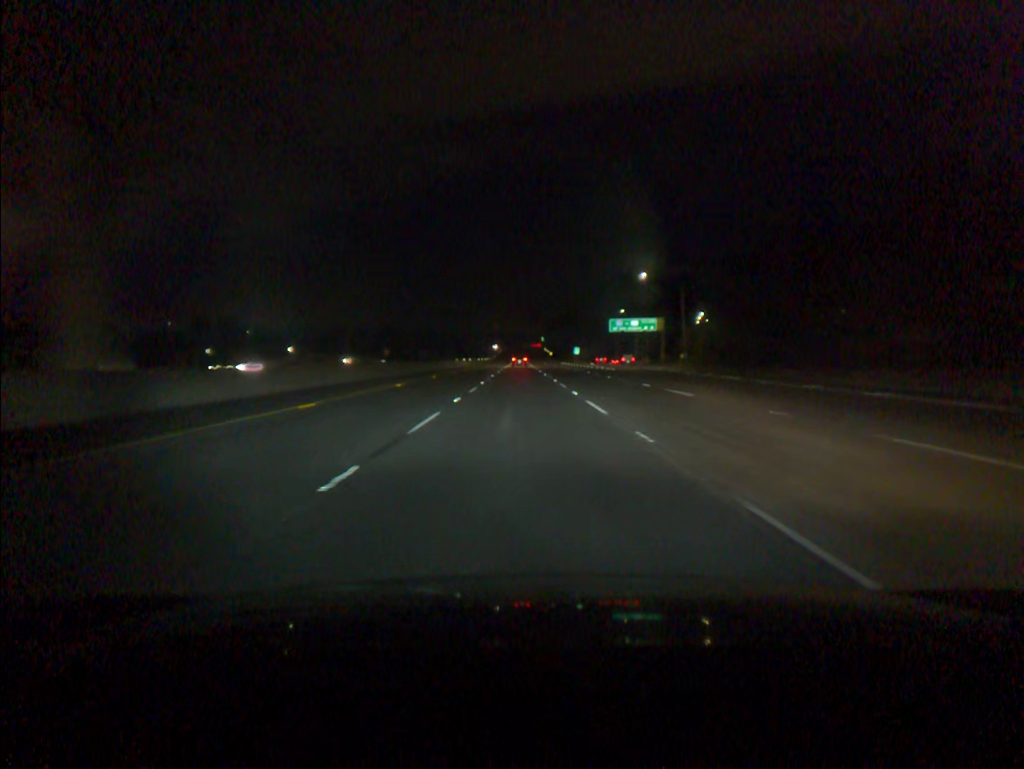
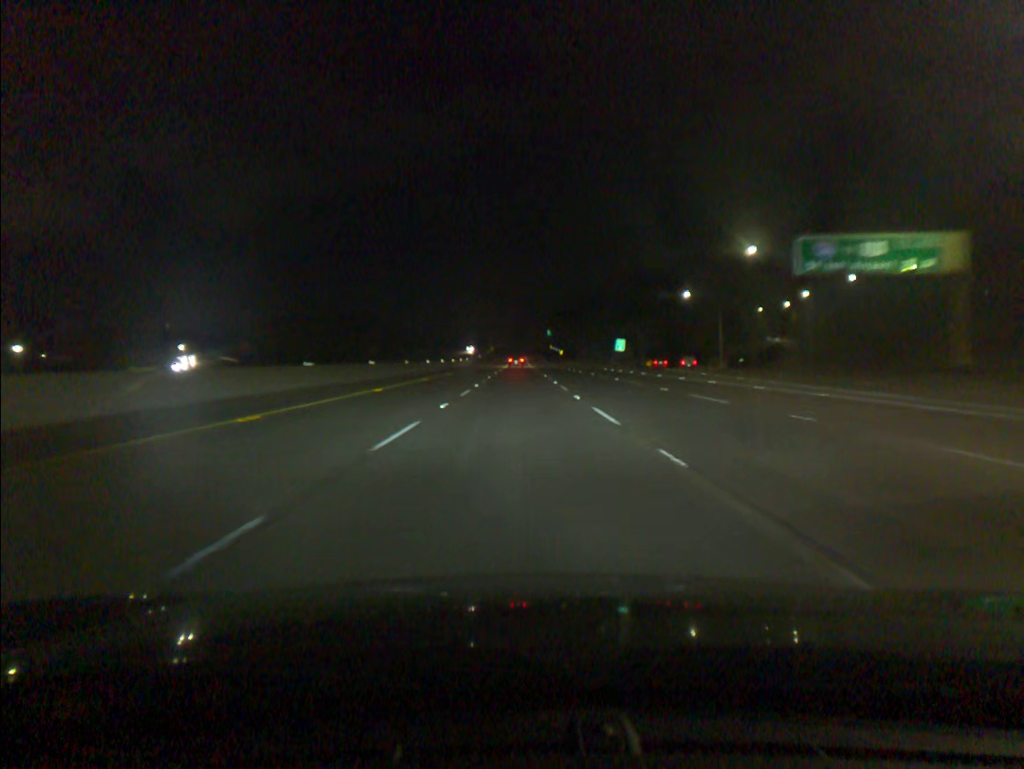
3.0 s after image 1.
(0.0, +91.7) m; 0°
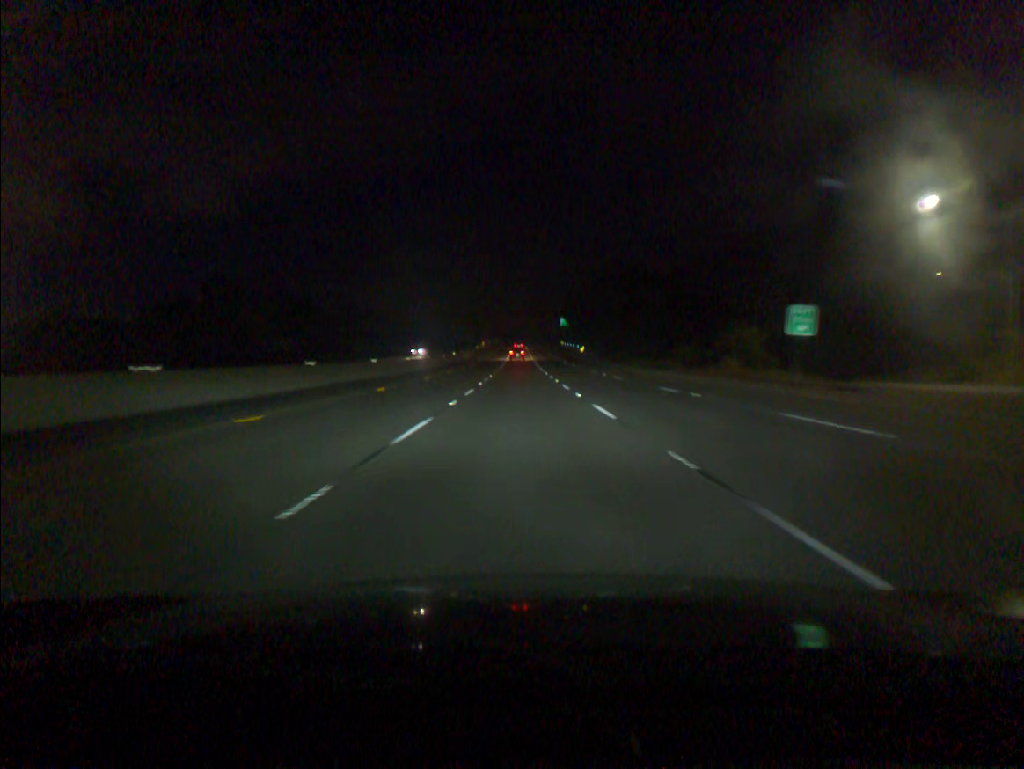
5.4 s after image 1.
(-0.2, +73.1) m; 0°
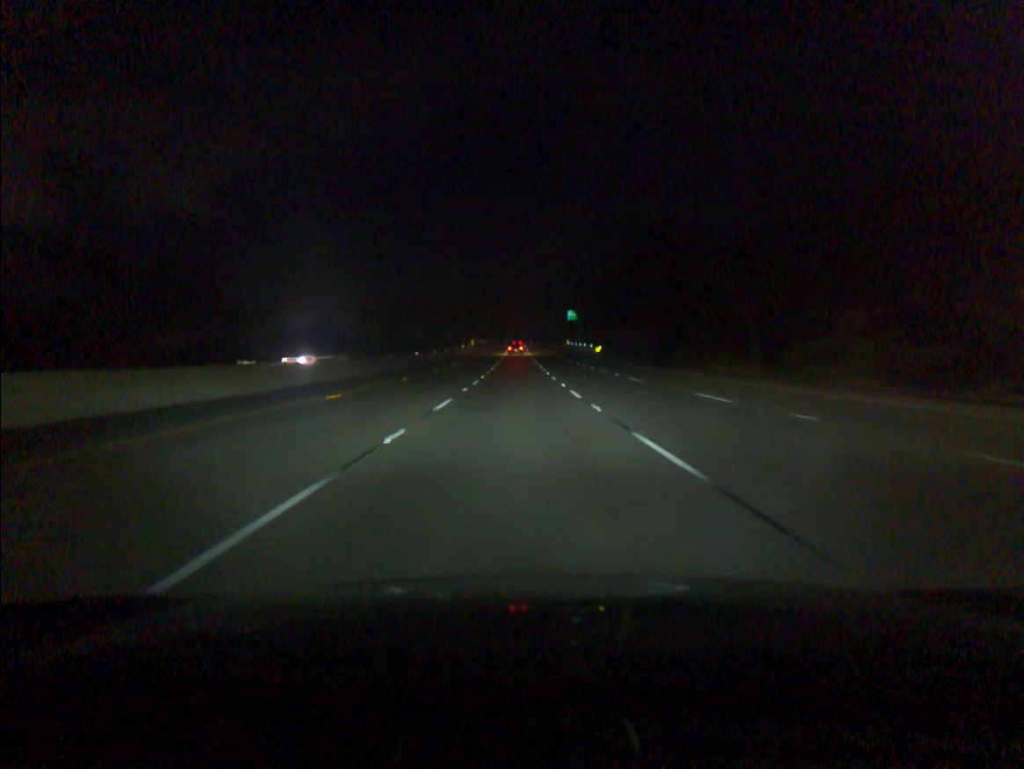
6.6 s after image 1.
(+0.1, +36.5) m; 0°
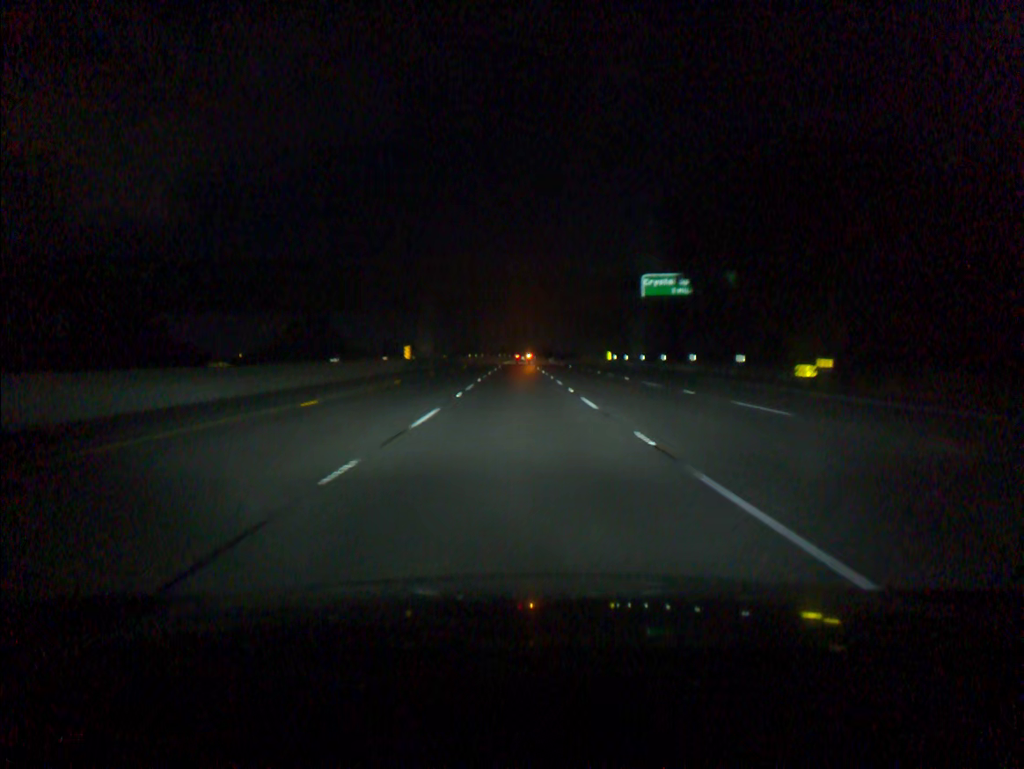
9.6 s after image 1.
(-0.2, +89.9) m; 0°
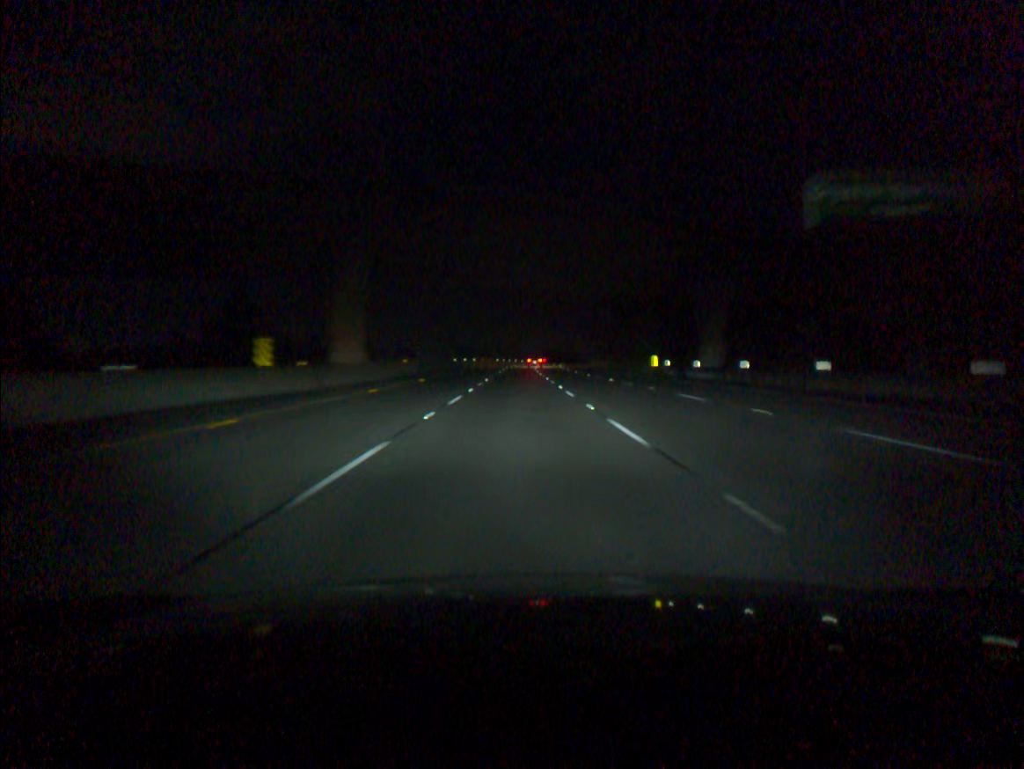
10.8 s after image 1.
(-0.1, +35.2) m; 0°
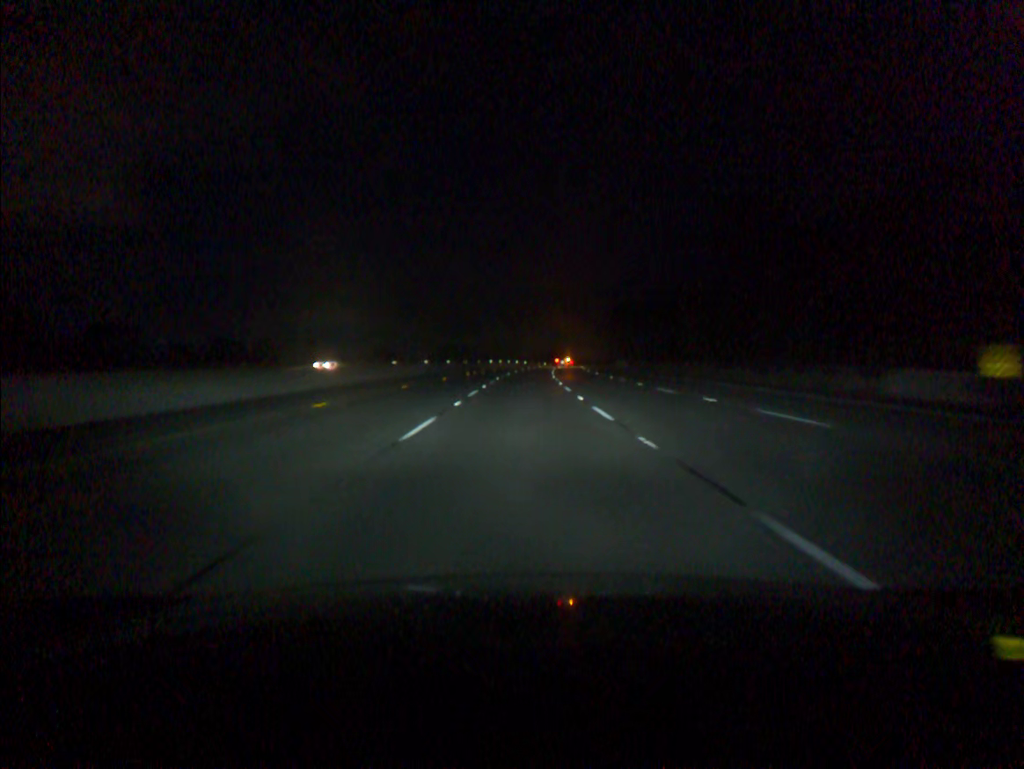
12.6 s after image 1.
(-0.1, +52.1) m; 0°
